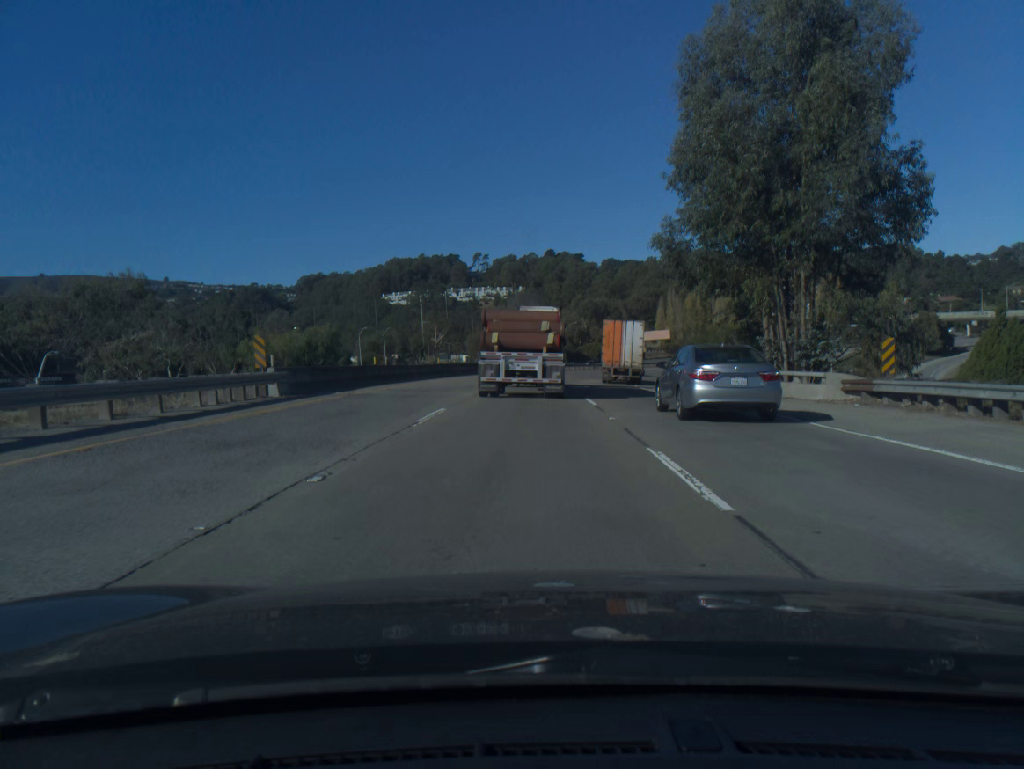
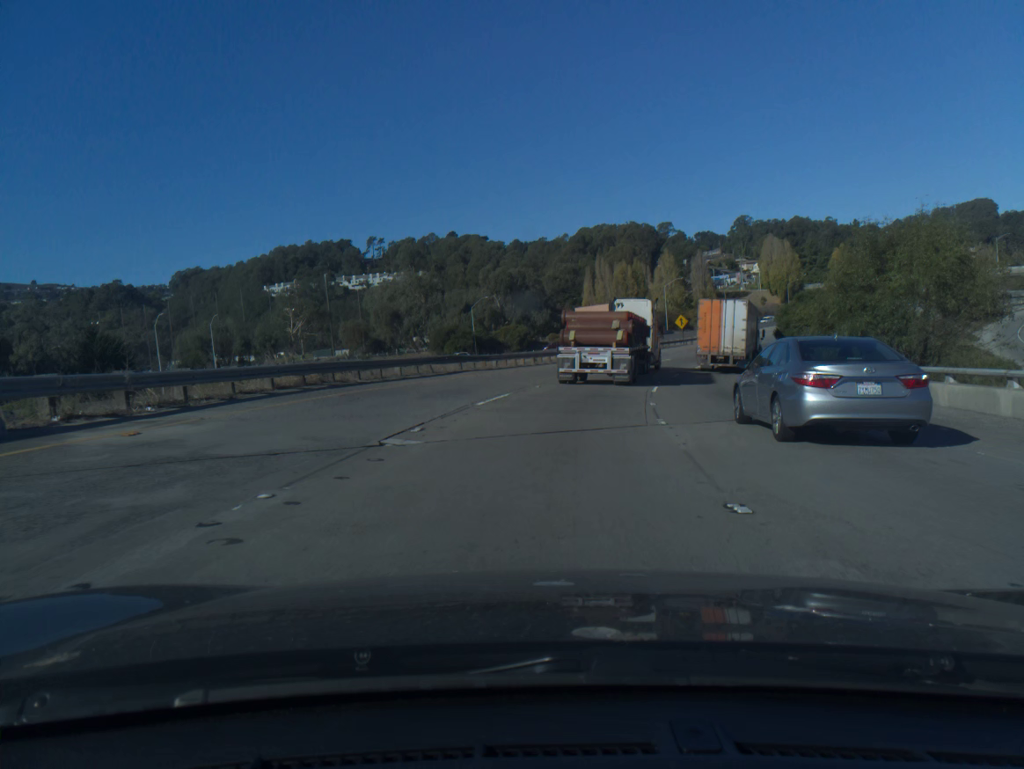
(+1.4, +54.7) m; +7°
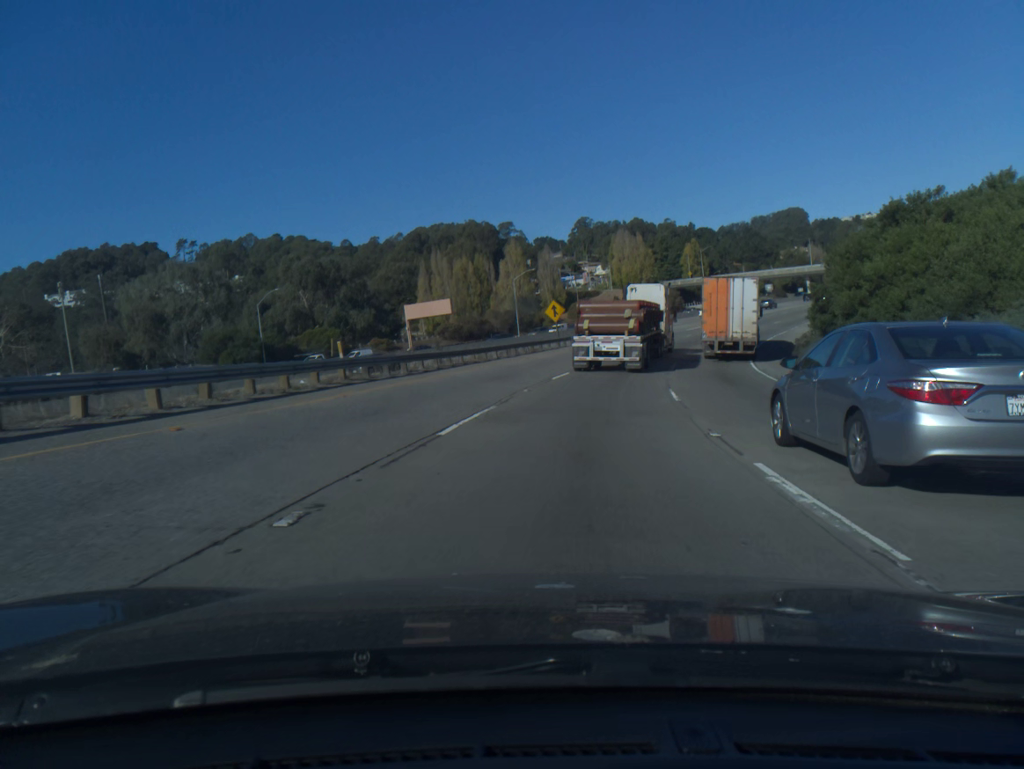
(+3.2, +34.5) m; +11°
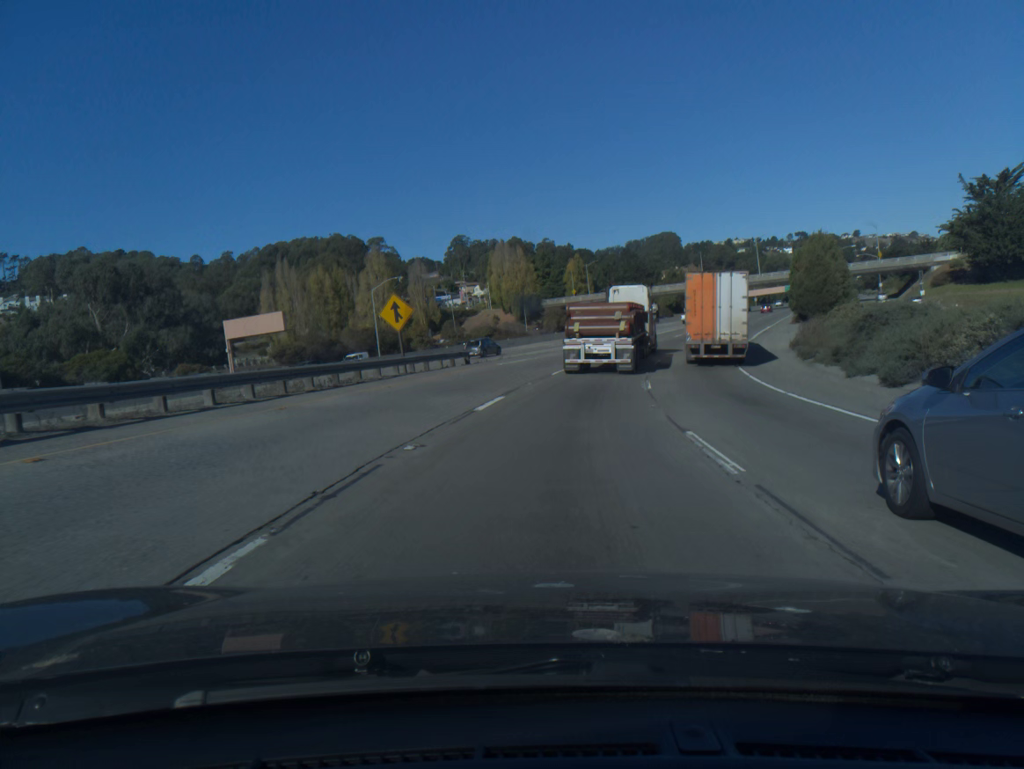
(+1.8, +24.3) m; +9°
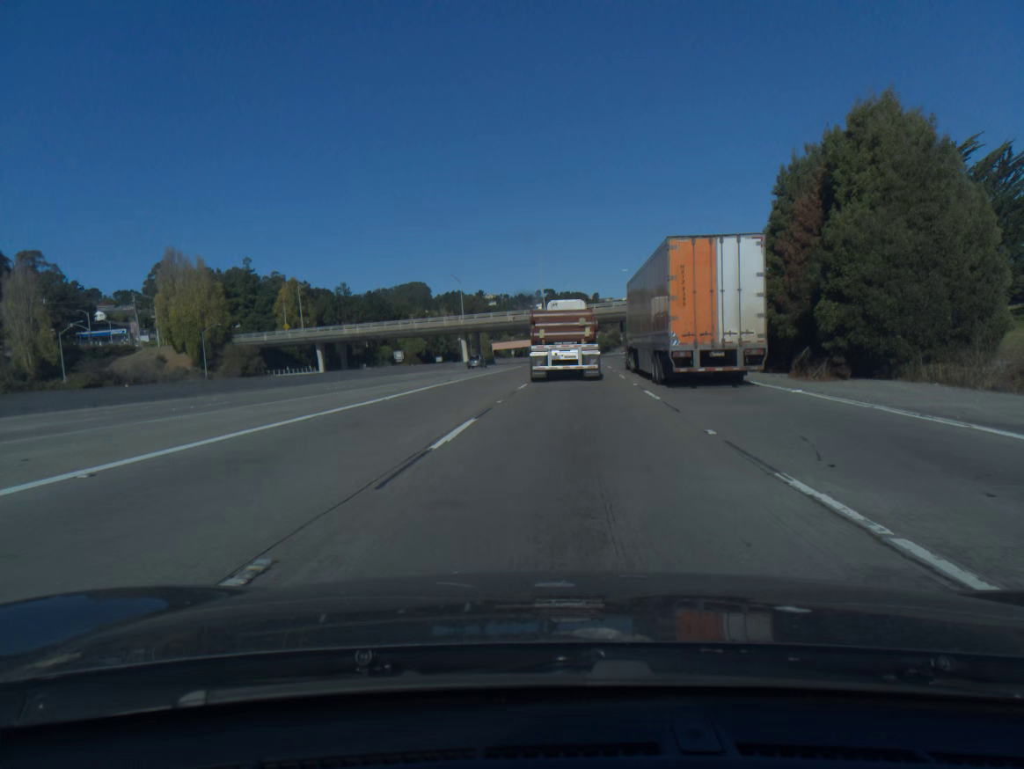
(+9.9, +61.5) m; +18°
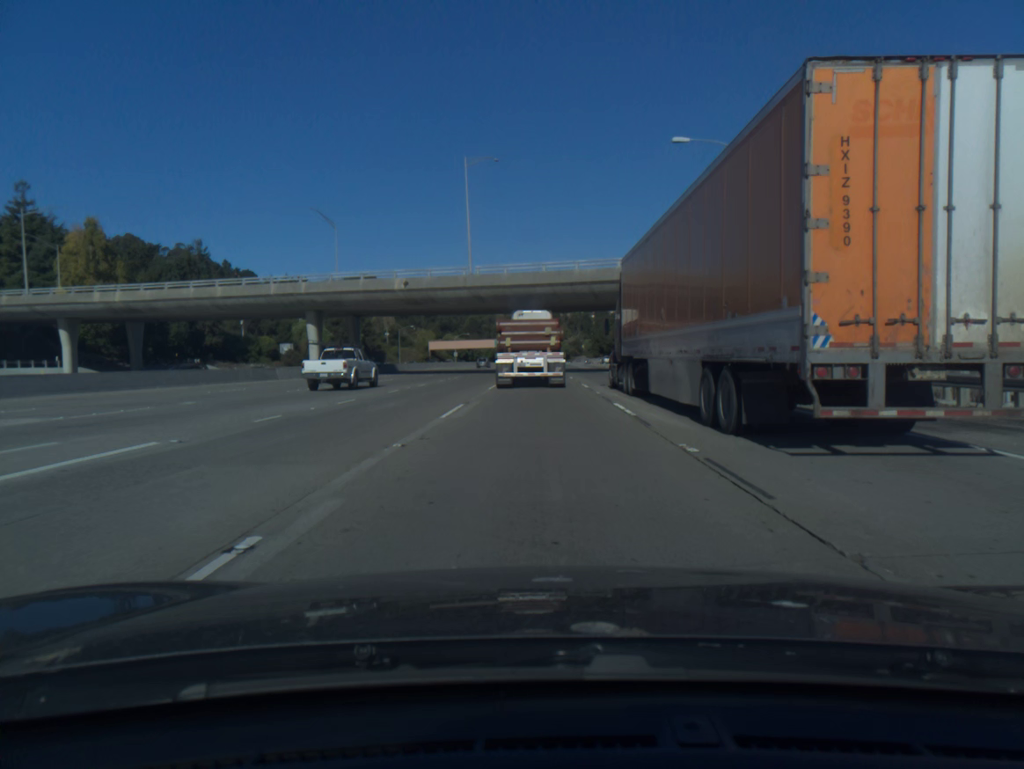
(+2.9, +65.0) m; +3°
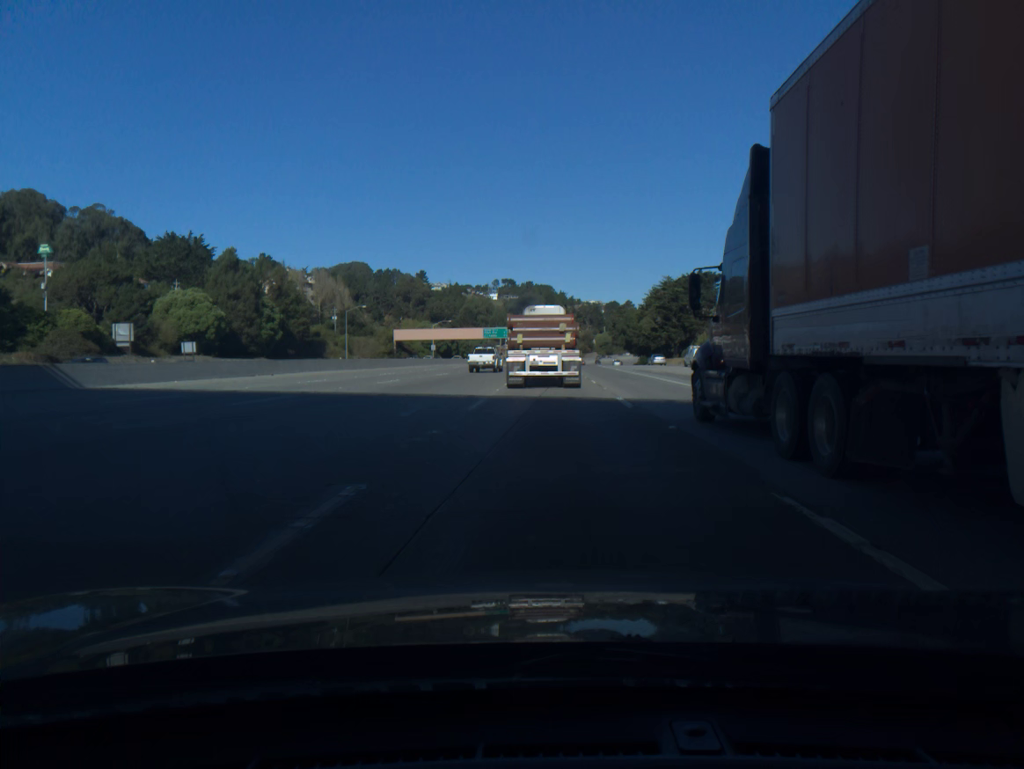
(-0.2, +69.8) m; 0°
